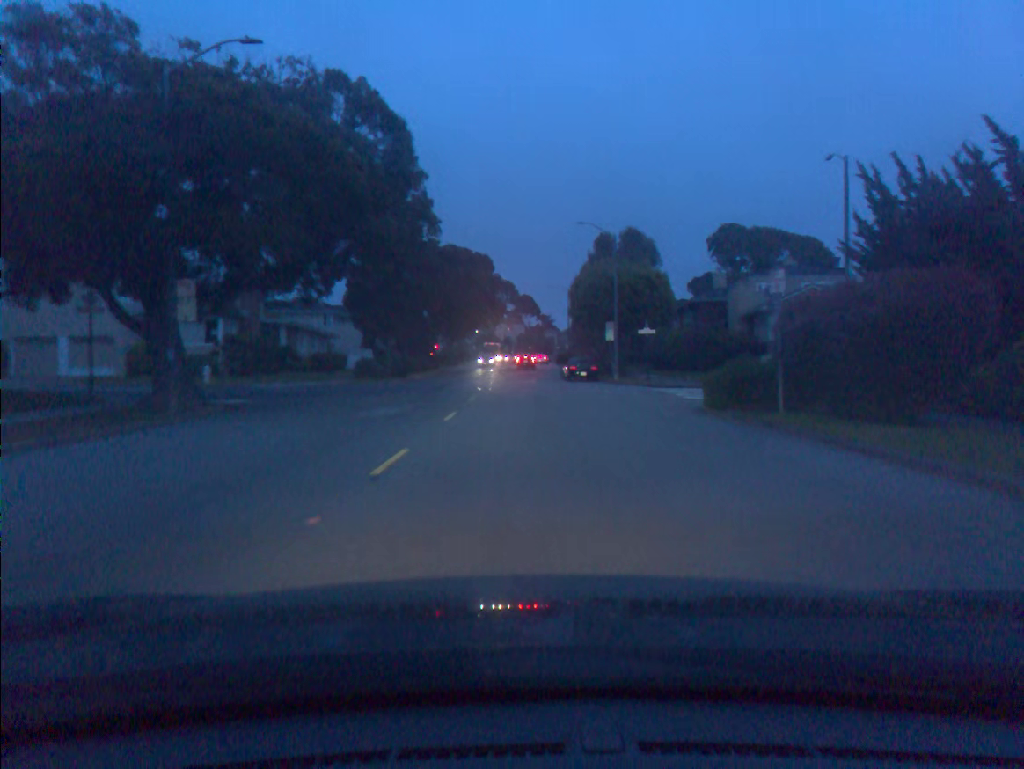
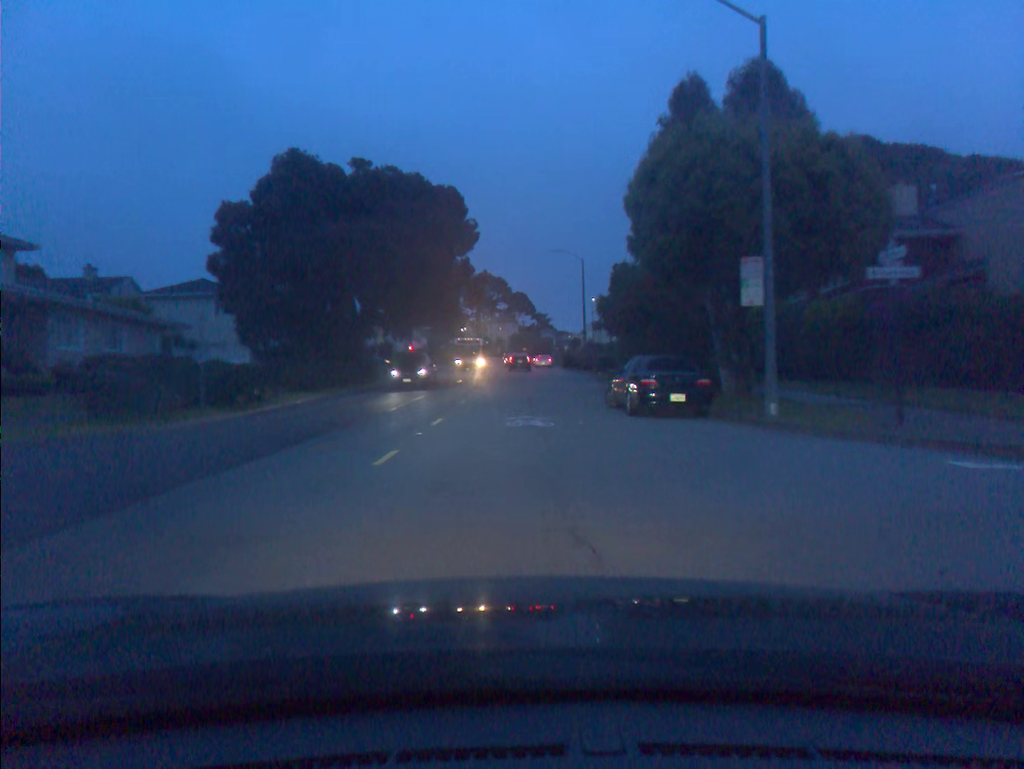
(+0.2, +27.9) m; 0°
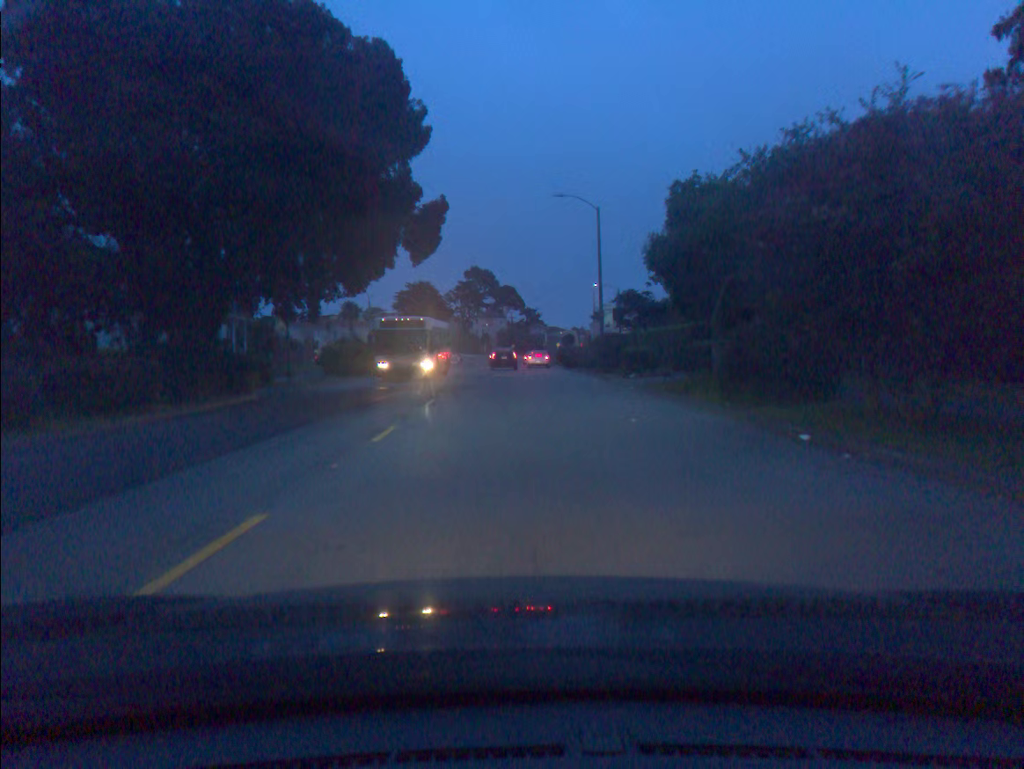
(+0.1, +18.7) m; +1°
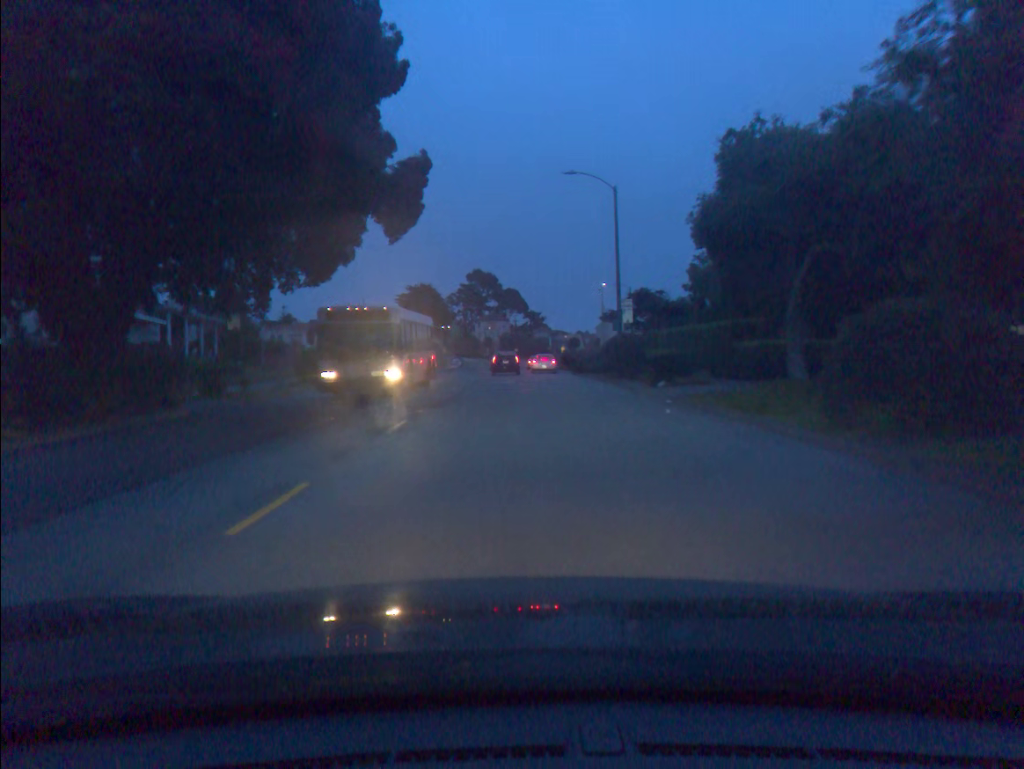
(0.0, +5.7) m; 0°
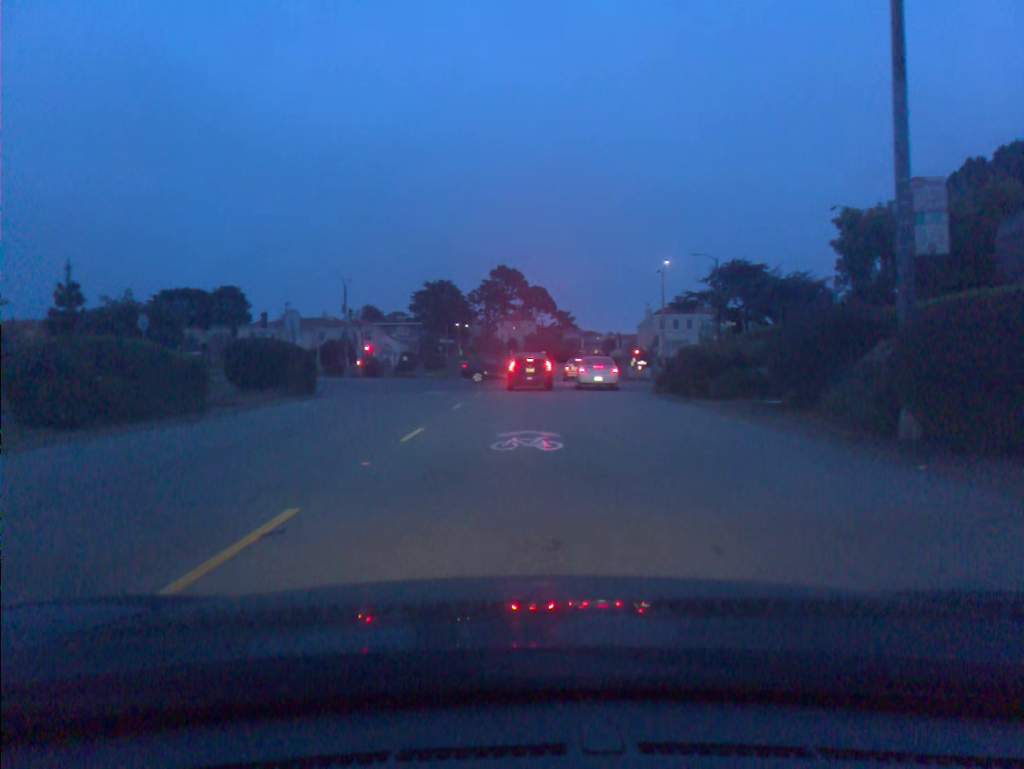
(-0.2, +23.3) m; -2°
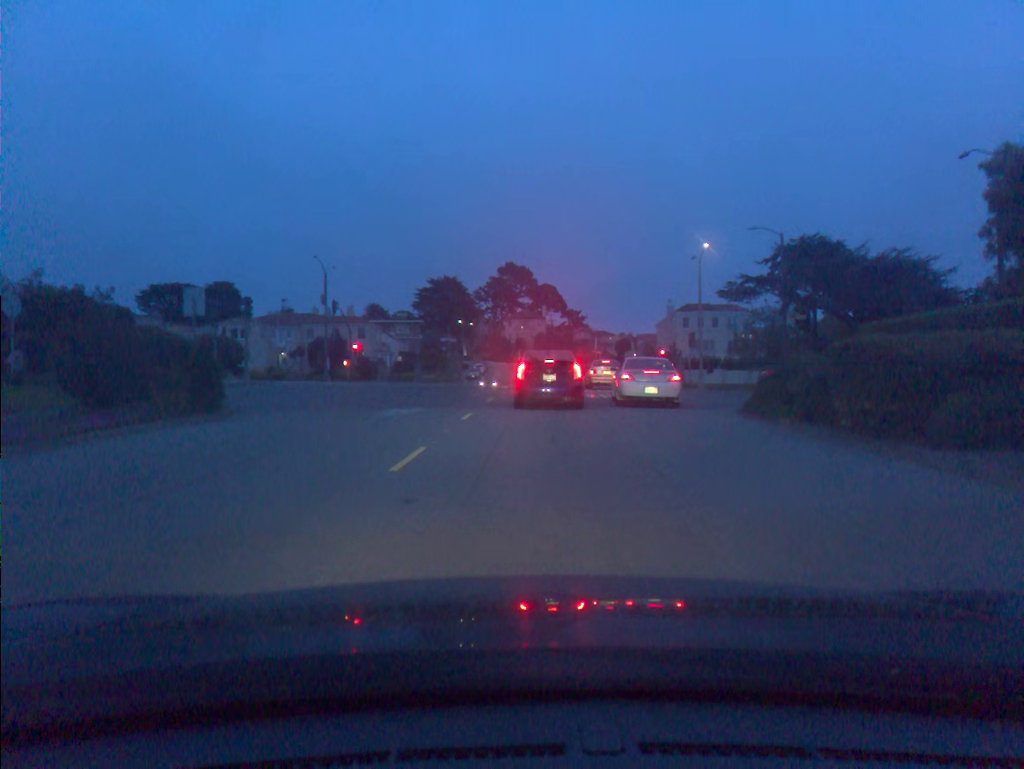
(0.0, +10.4) m; 0°
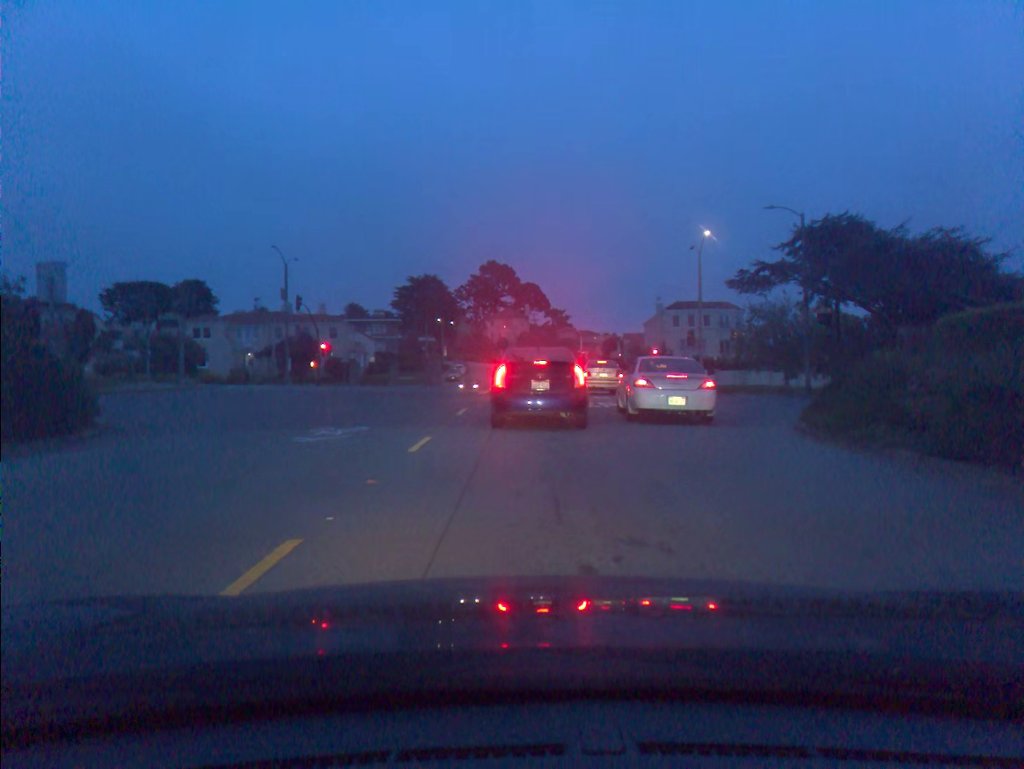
(+0.1, +5.4) m; +1°
